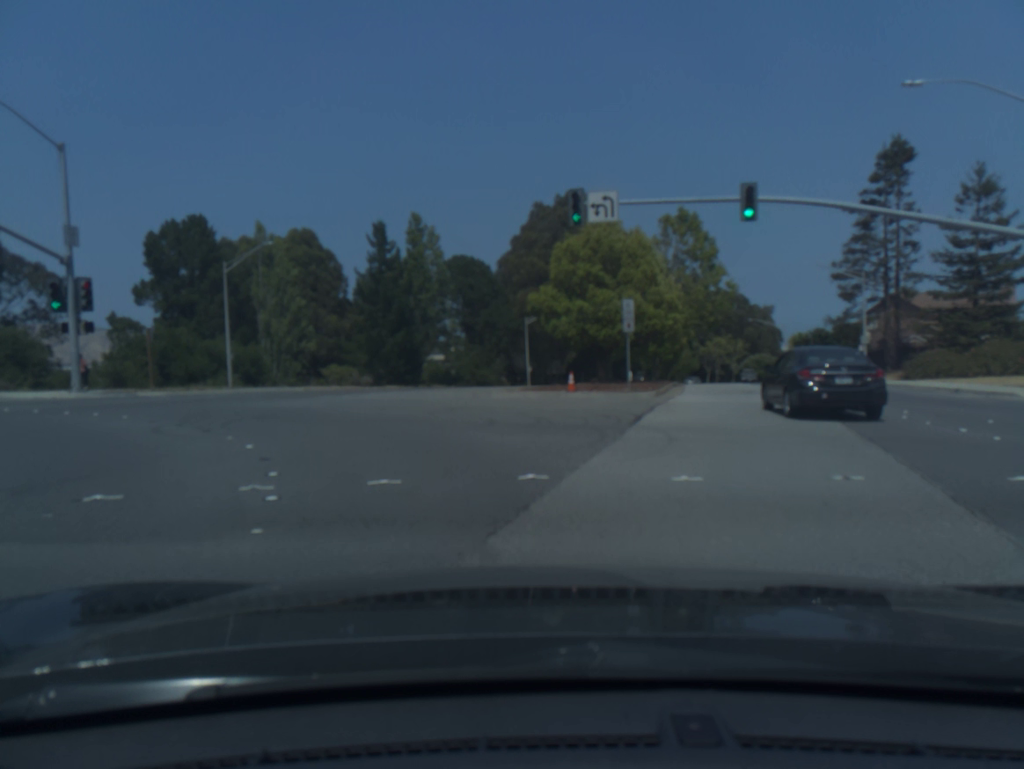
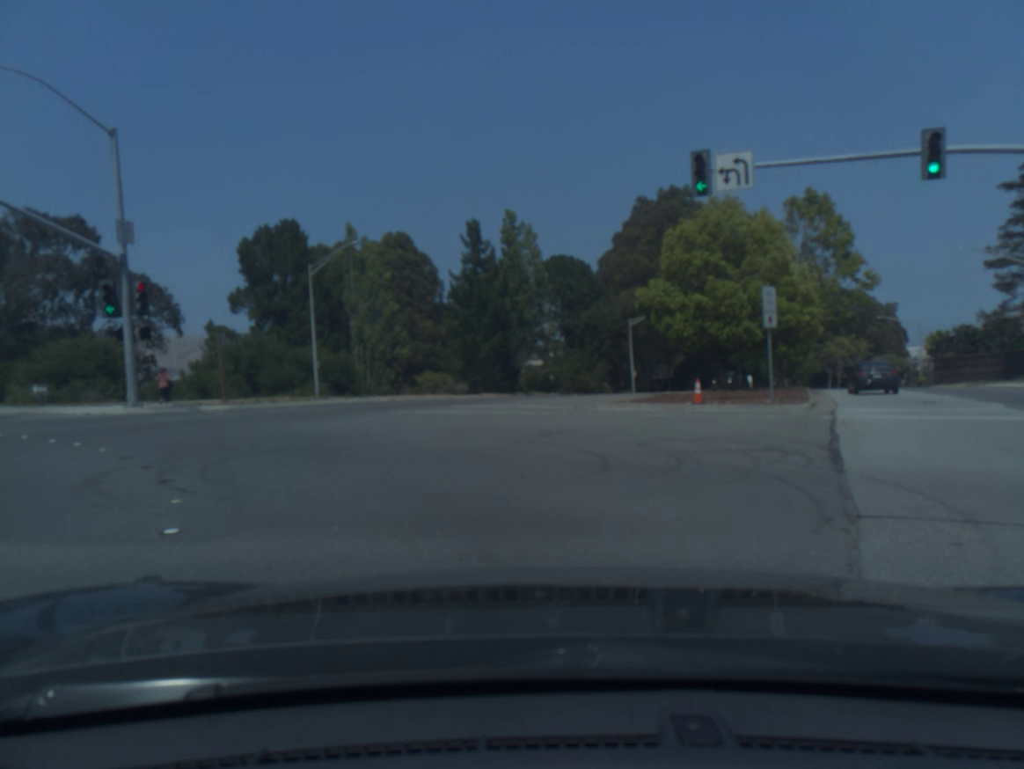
(-0.4, +5.0) m; -11°
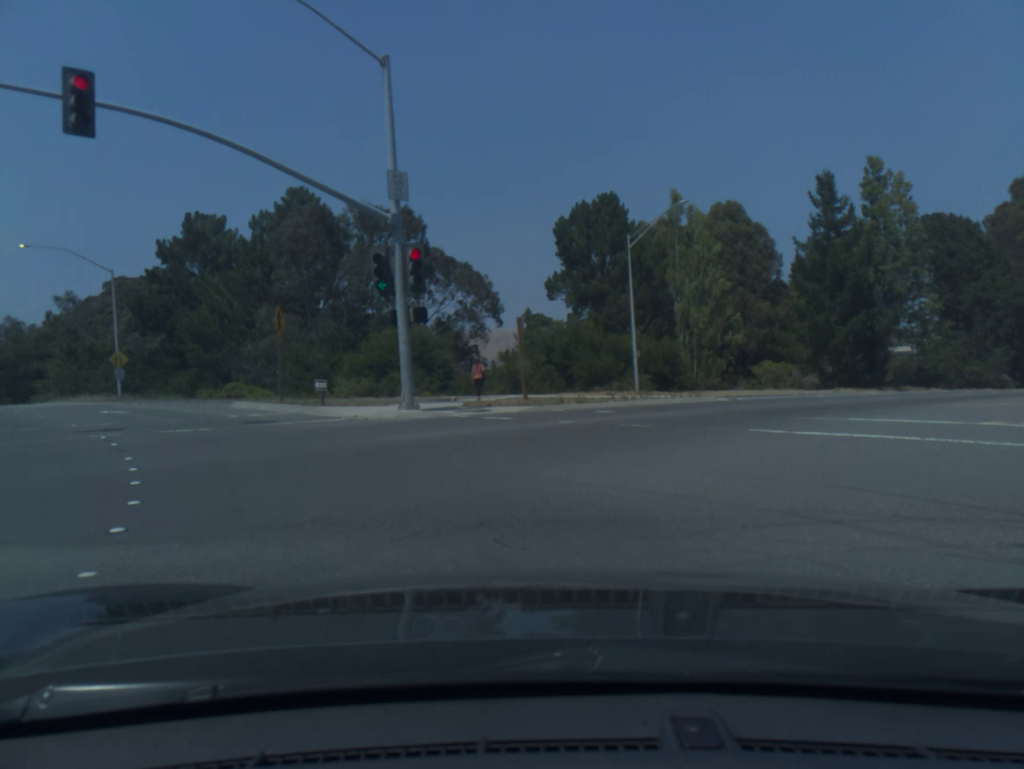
(-1.7, +8.6) m; -23°
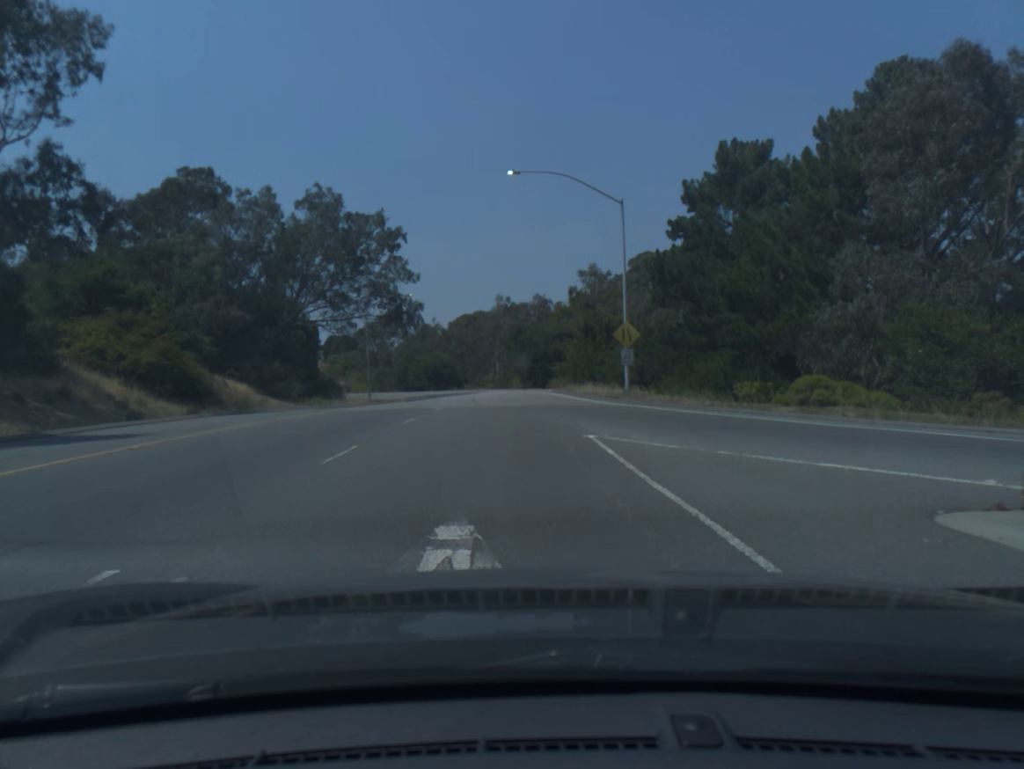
(-9.3, +22.3) m; -33°
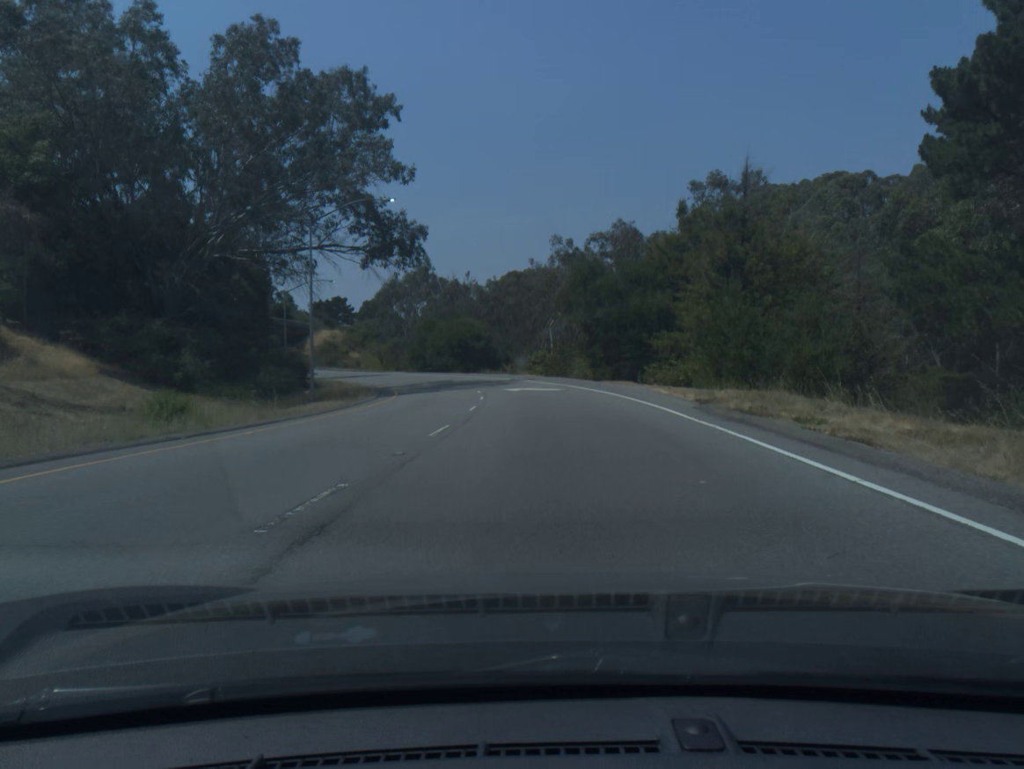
(-1.4, +33.7) m; -4°
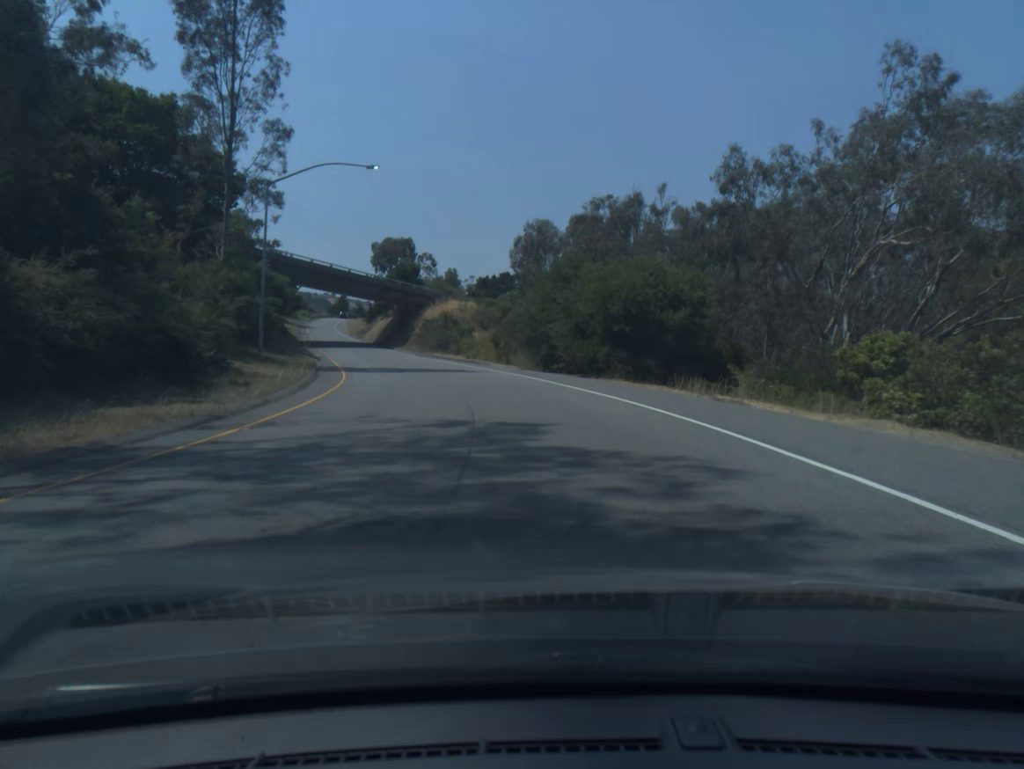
(-3.6, +46.5) m; -14°
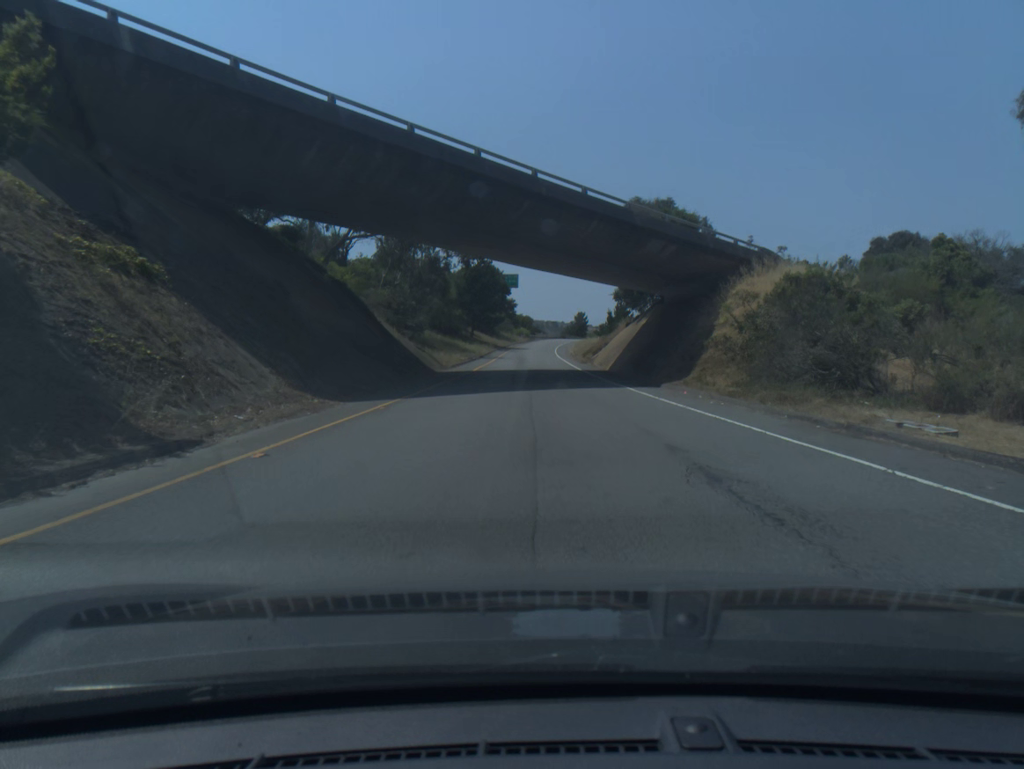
(-10.4, +54.2) m; -17°
